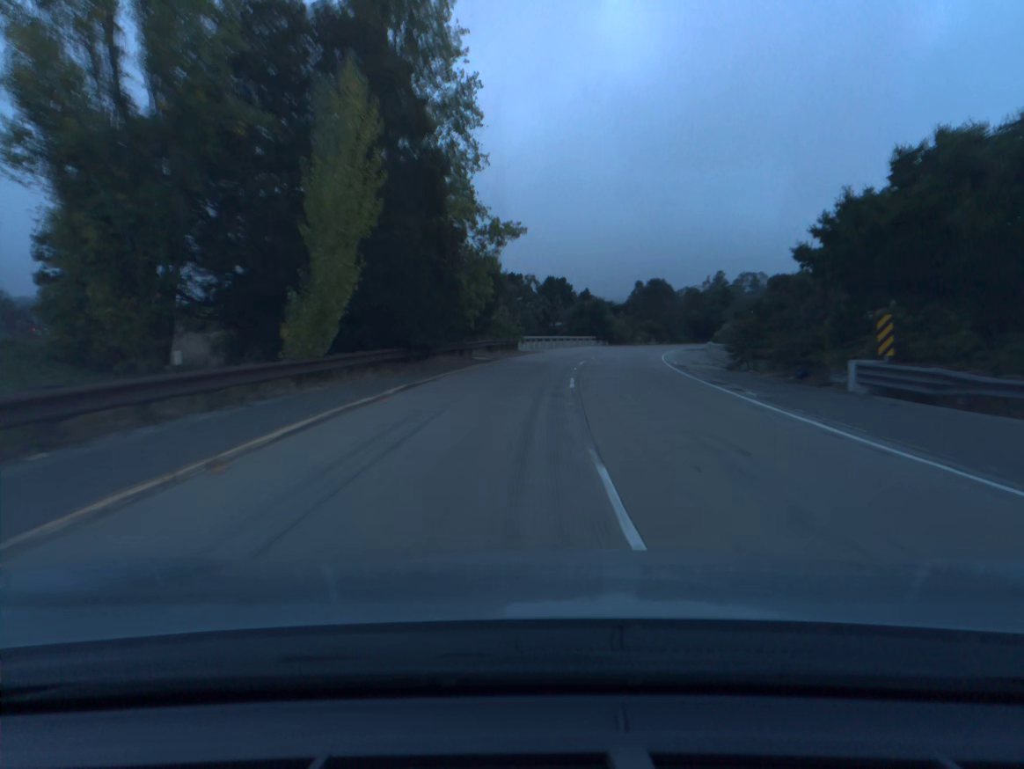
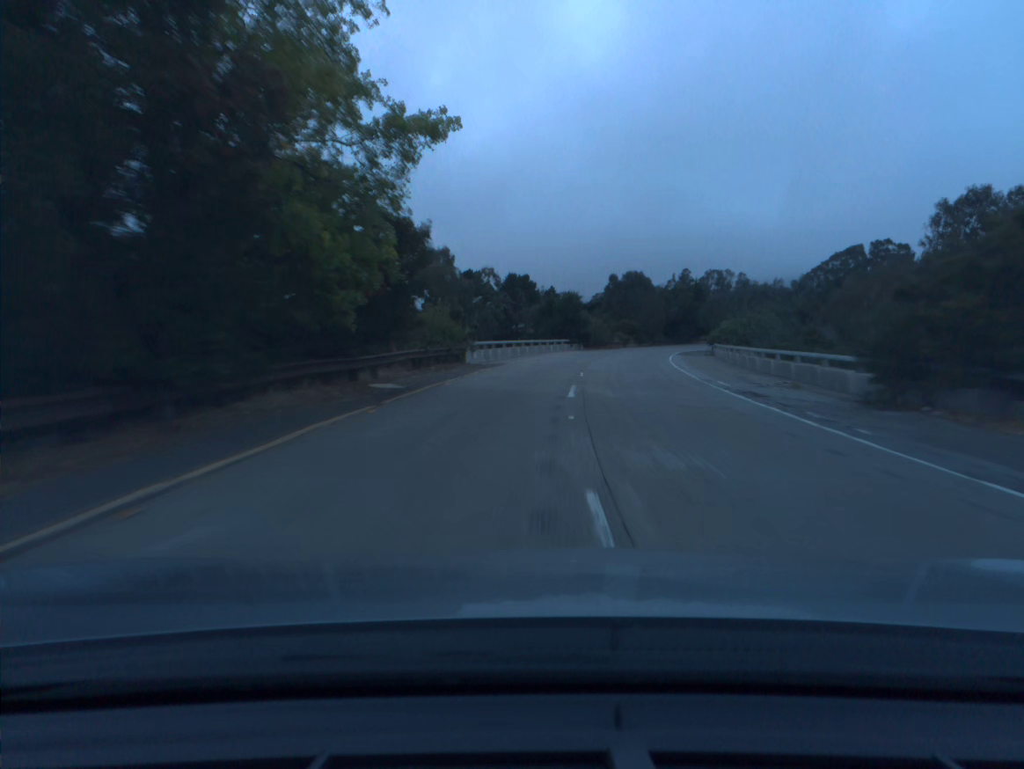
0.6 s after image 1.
(+0.4, +16.3) m; +3°
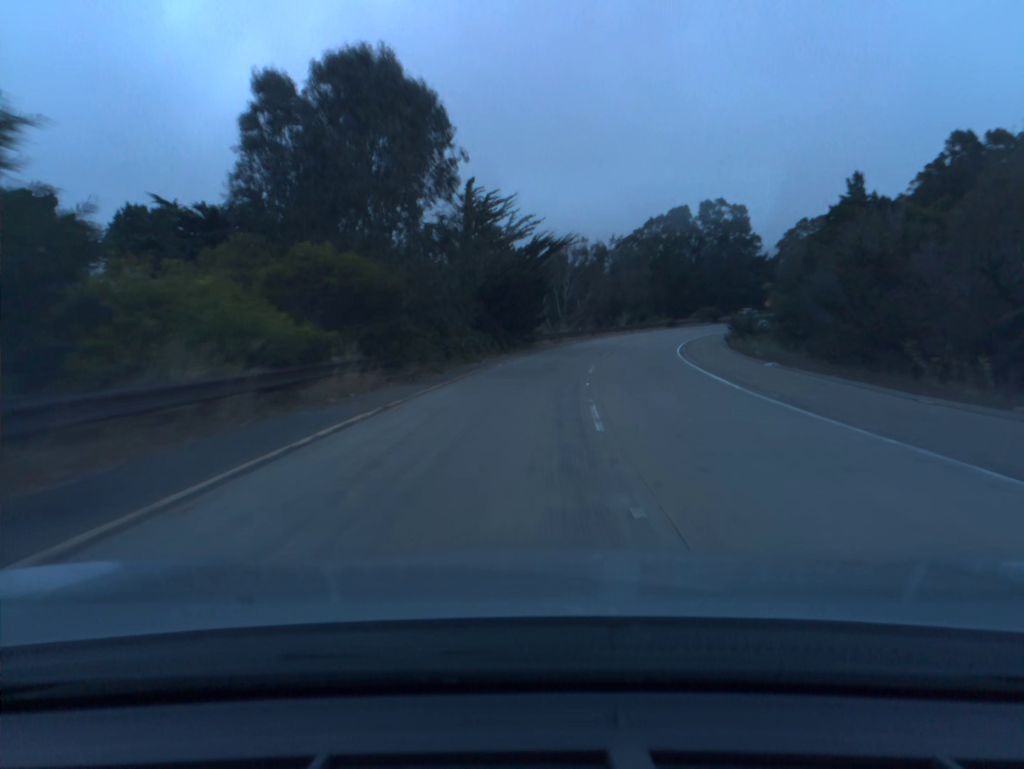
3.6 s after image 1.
(+10.8, +79.6) m; +17°
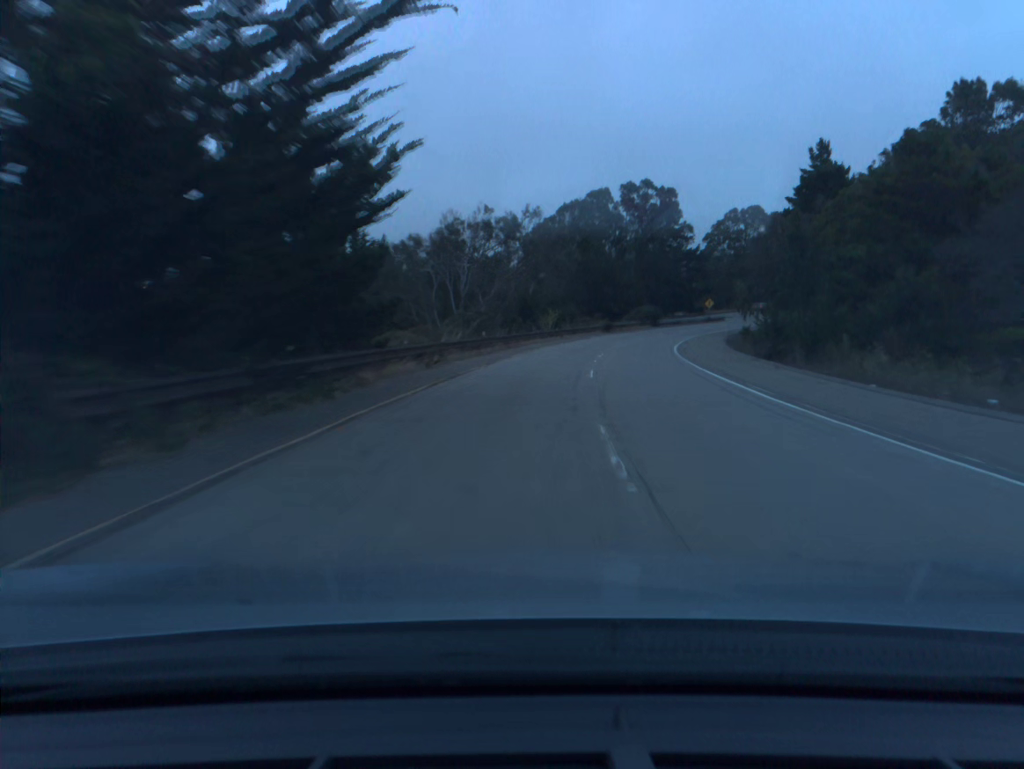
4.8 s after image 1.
(+1.9, +32.6) m; +7°
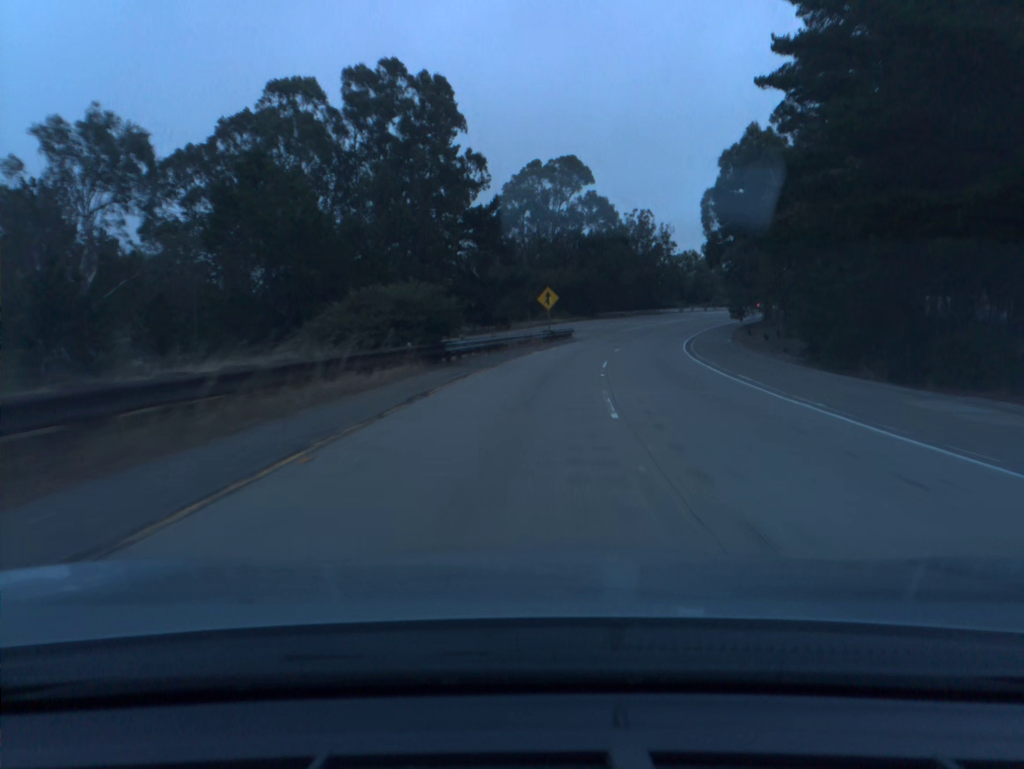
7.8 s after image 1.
(+12.3, +81.6) m; +17°
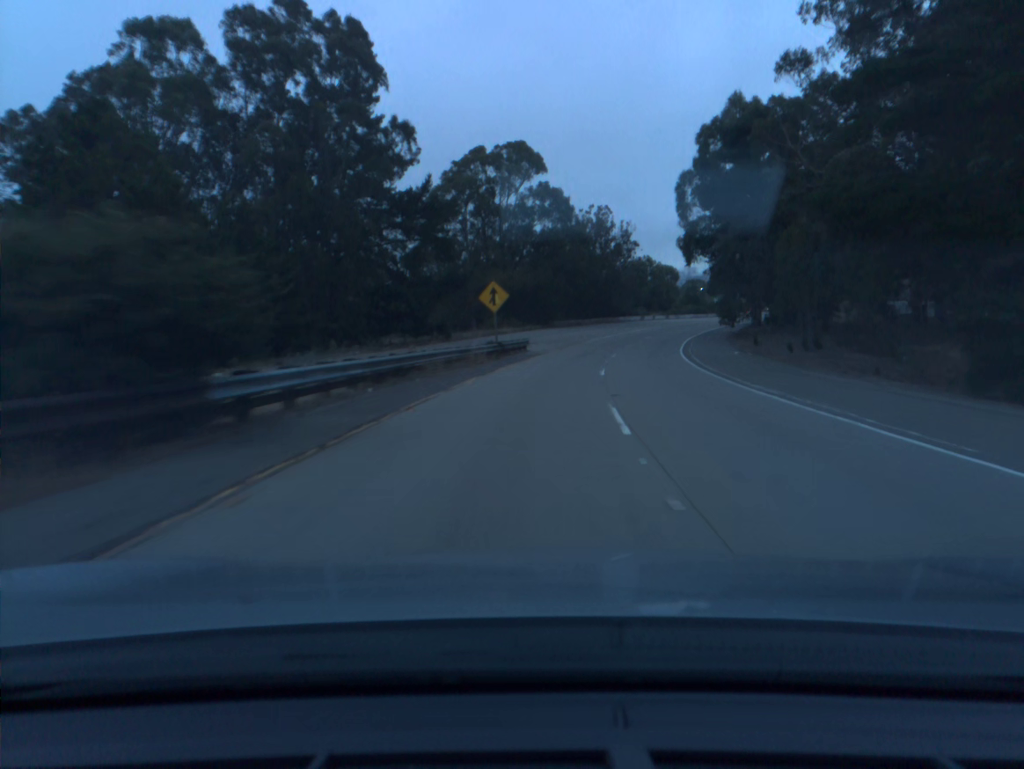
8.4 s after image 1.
(+0.5, +16.6) m; +4°
